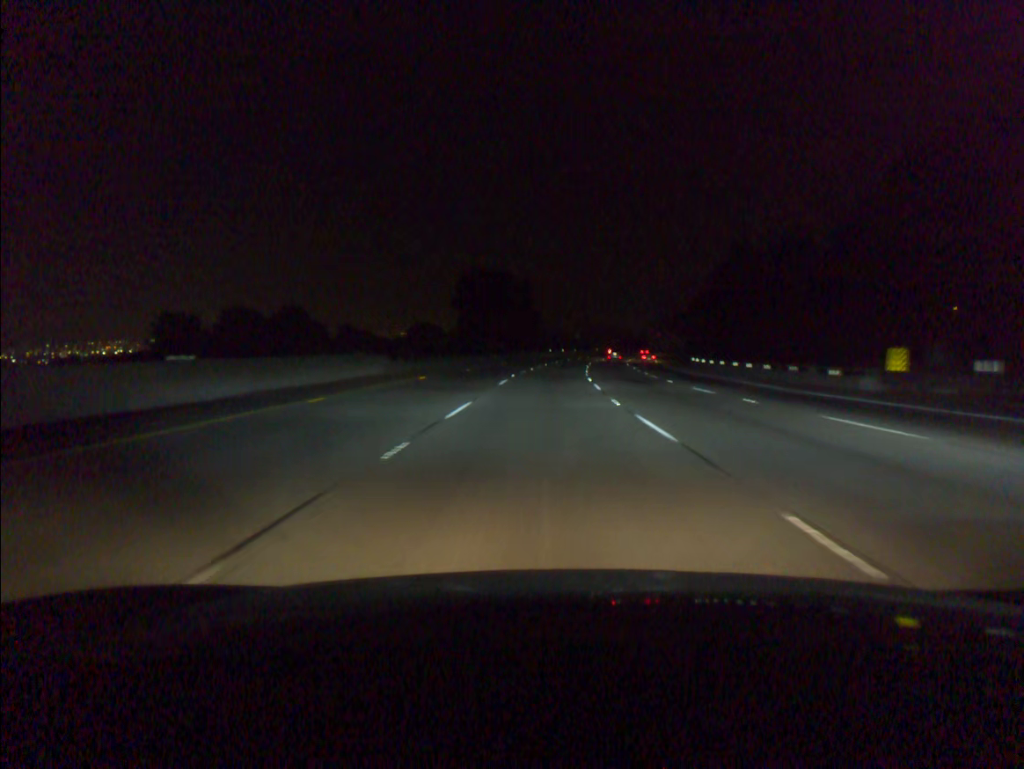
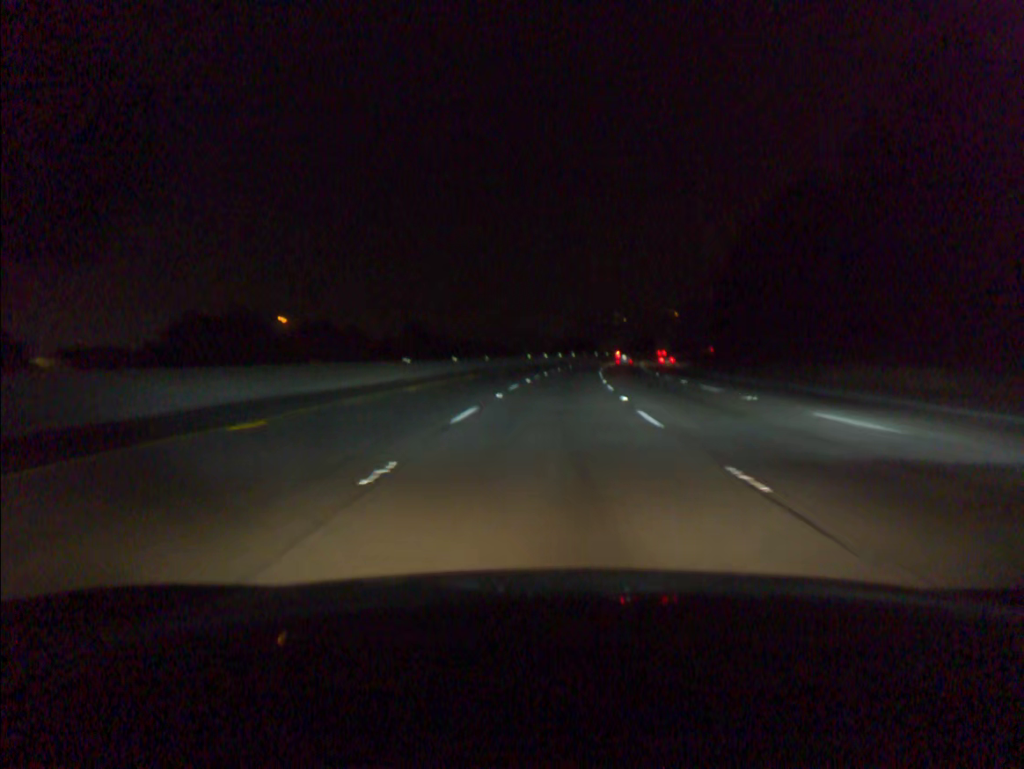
(+4.2, +92.2) m; +6°
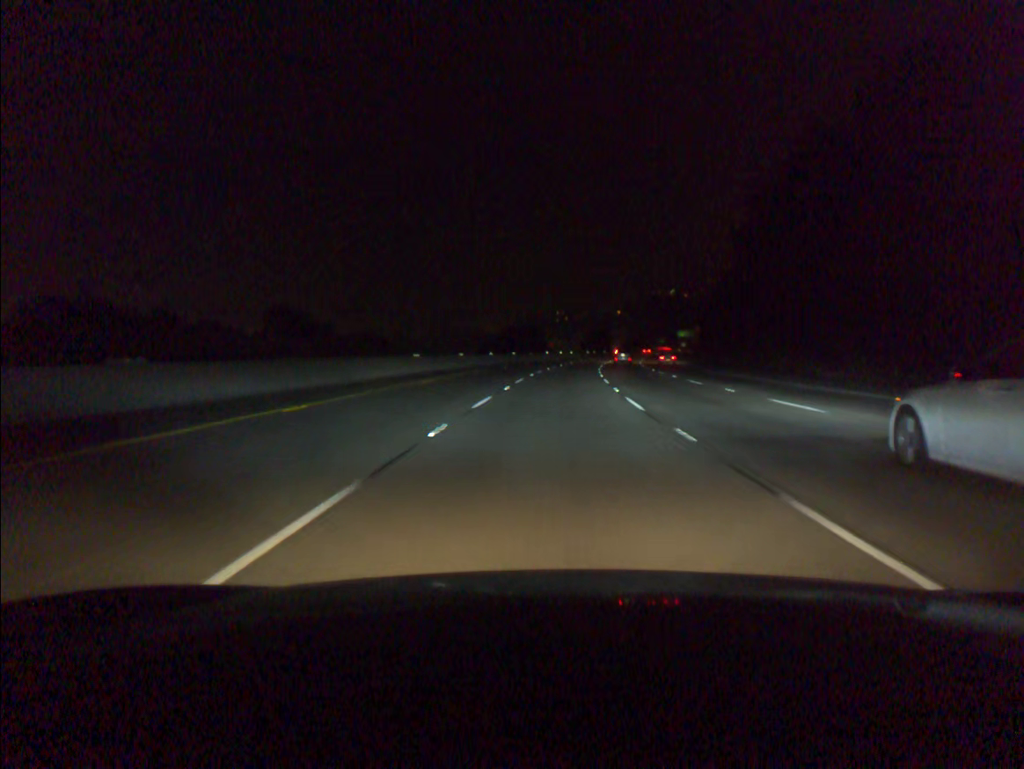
(+2.1, +55.4) m; +4°
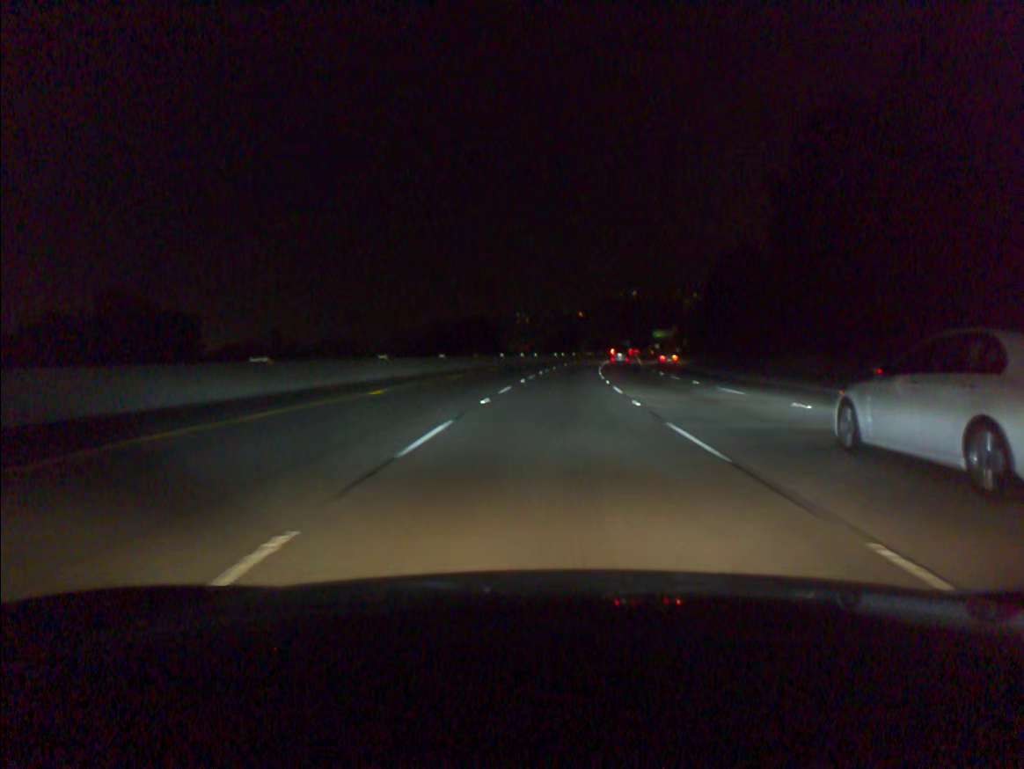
(+0.9, +36.9) m; +3°
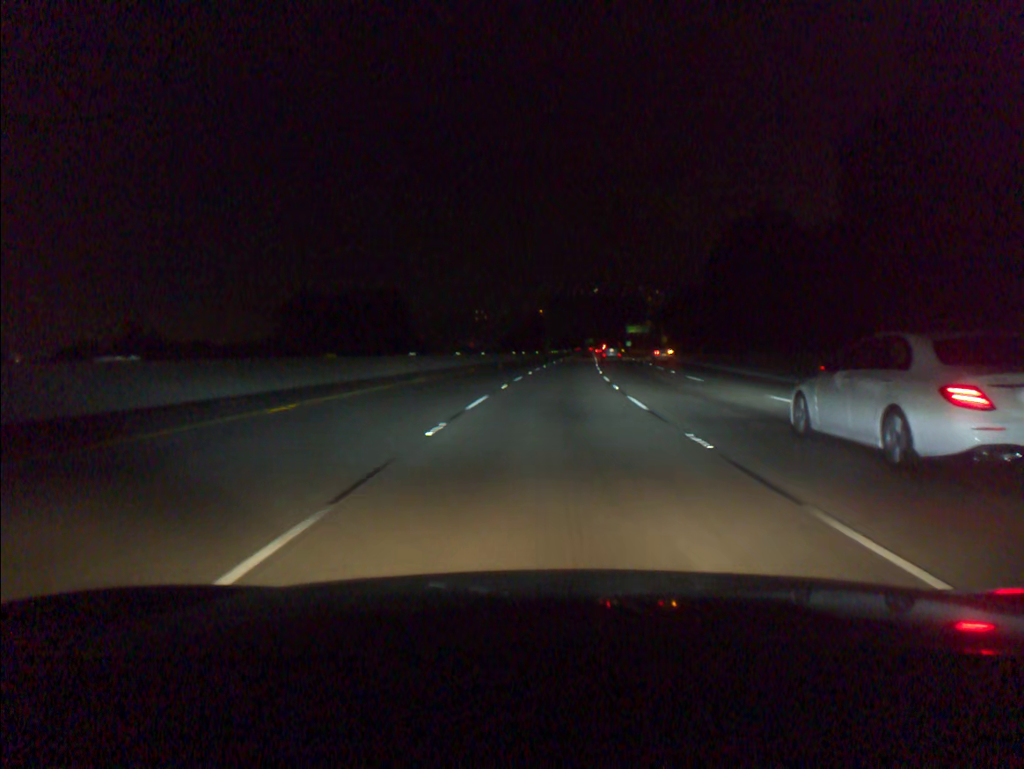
(+0.9, +36.9) m; +3°
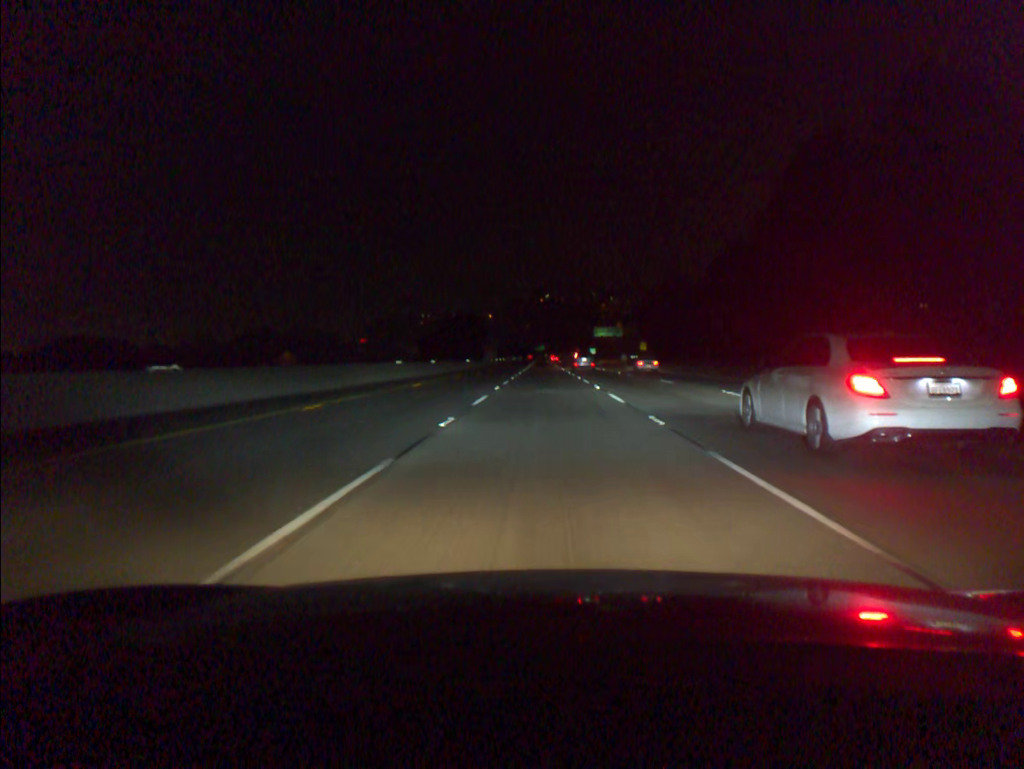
(+1.9, +55.4) m; +4°
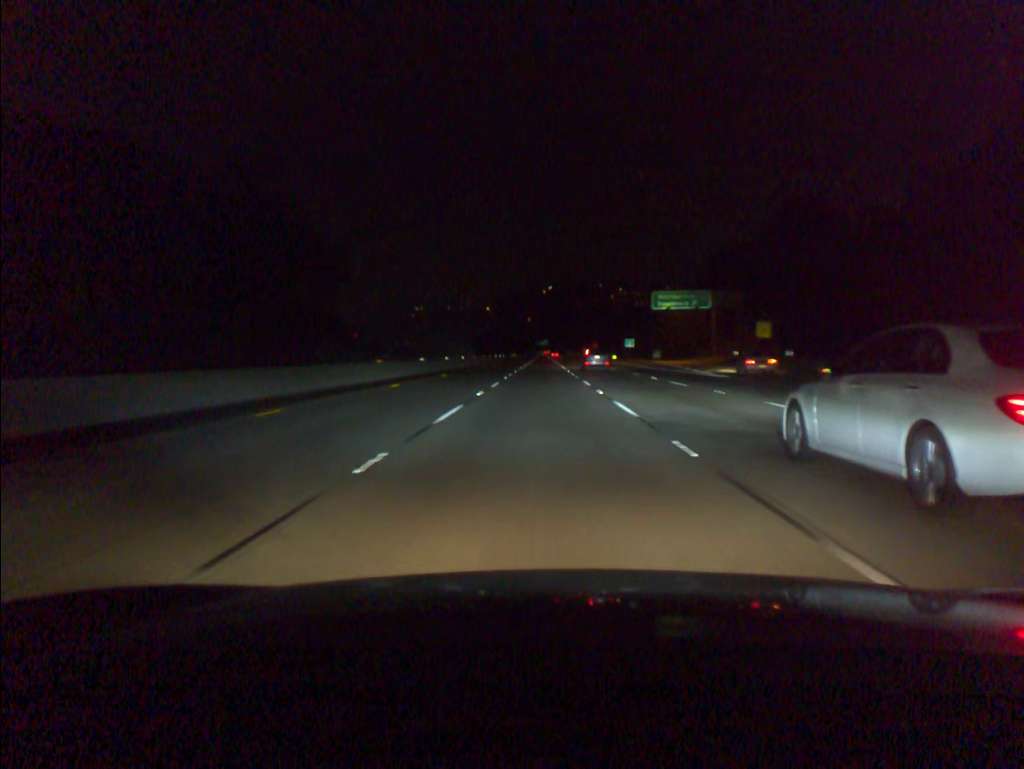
(+0.4, +92.6) m; 0°
